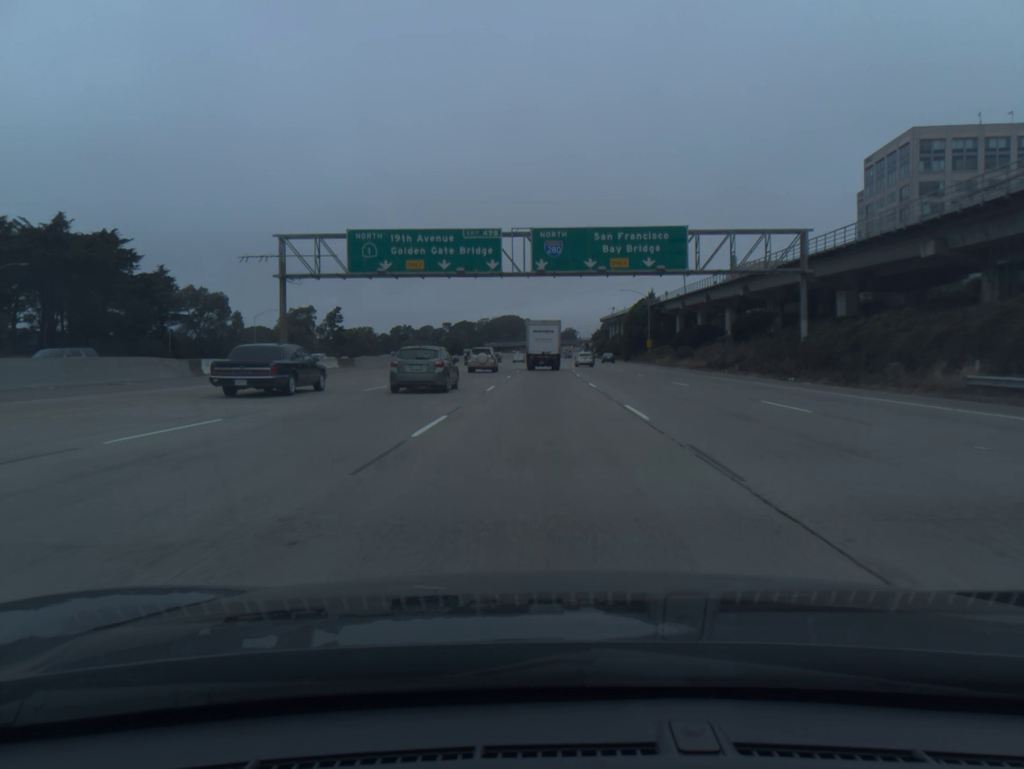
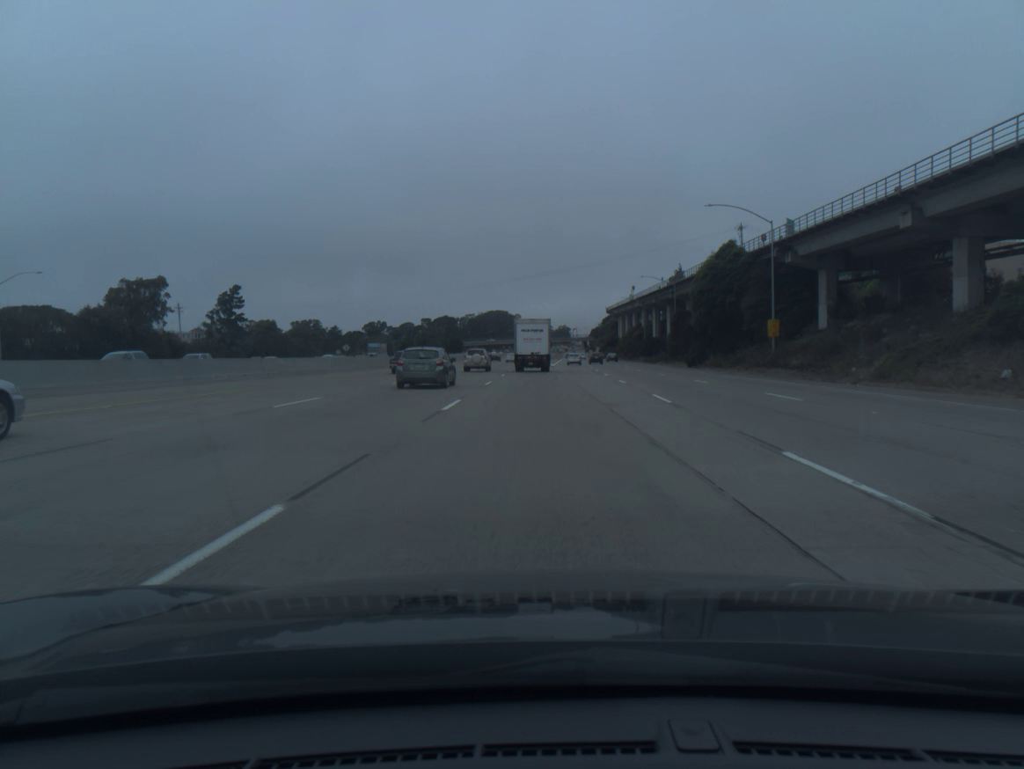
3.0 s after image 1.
(+0.6, +80.2) m; +1°
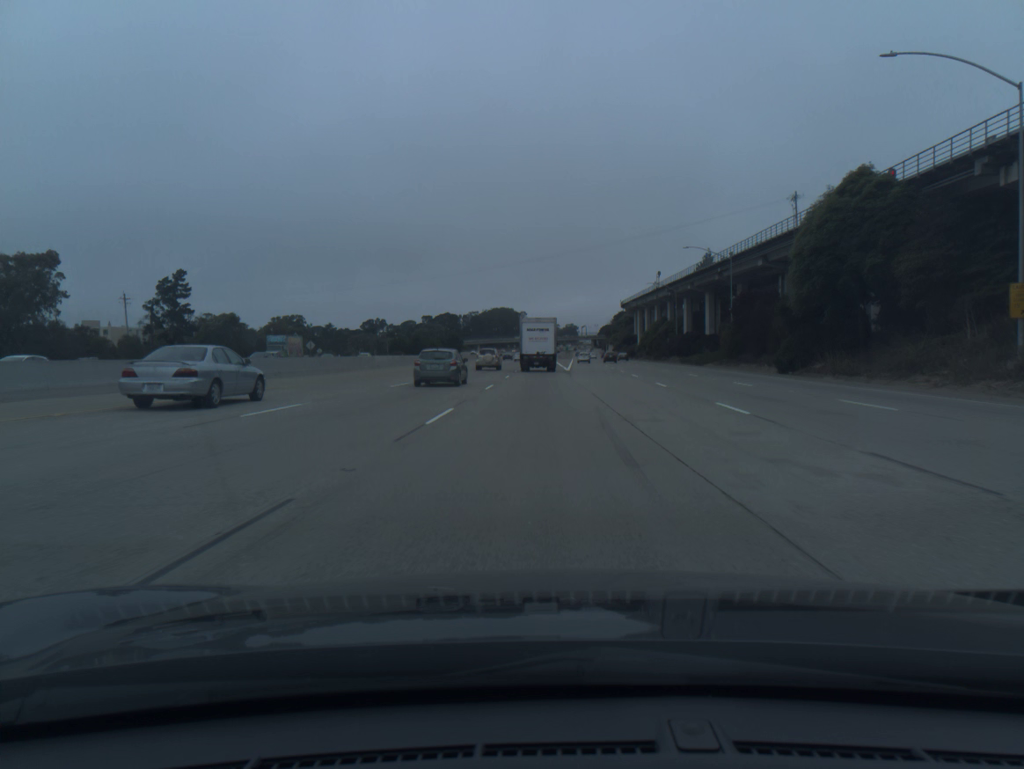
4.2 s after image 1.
(-0.2, +31.5) m; -1°
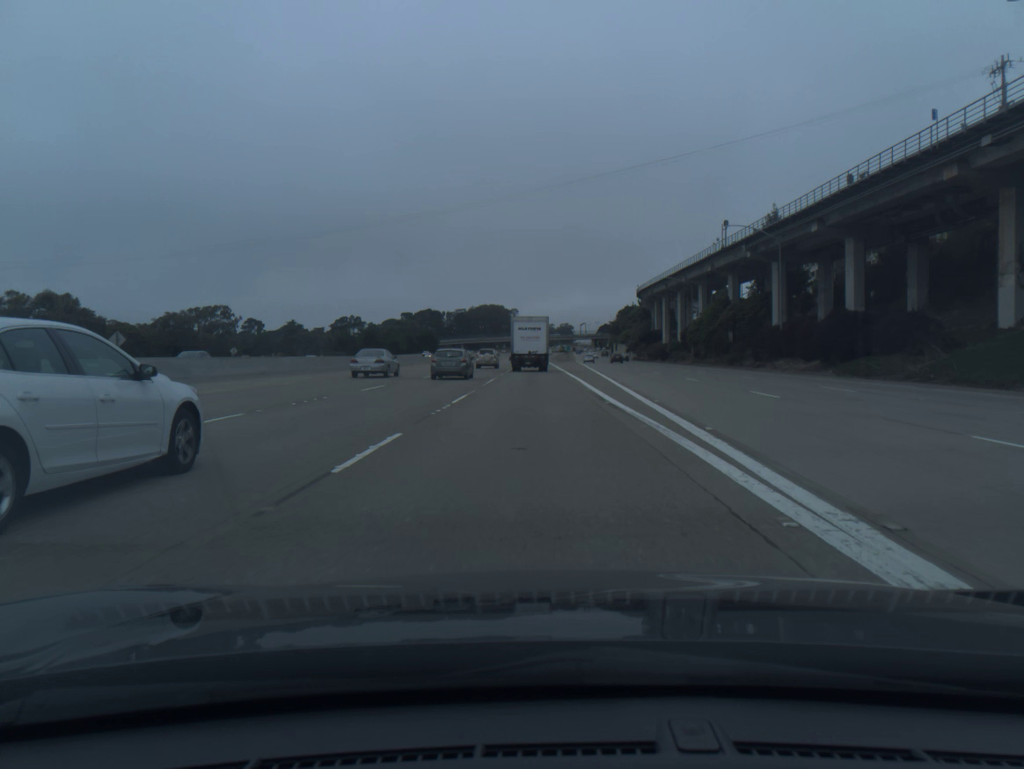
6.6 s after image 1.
(0.0, +62.5) m; 0°
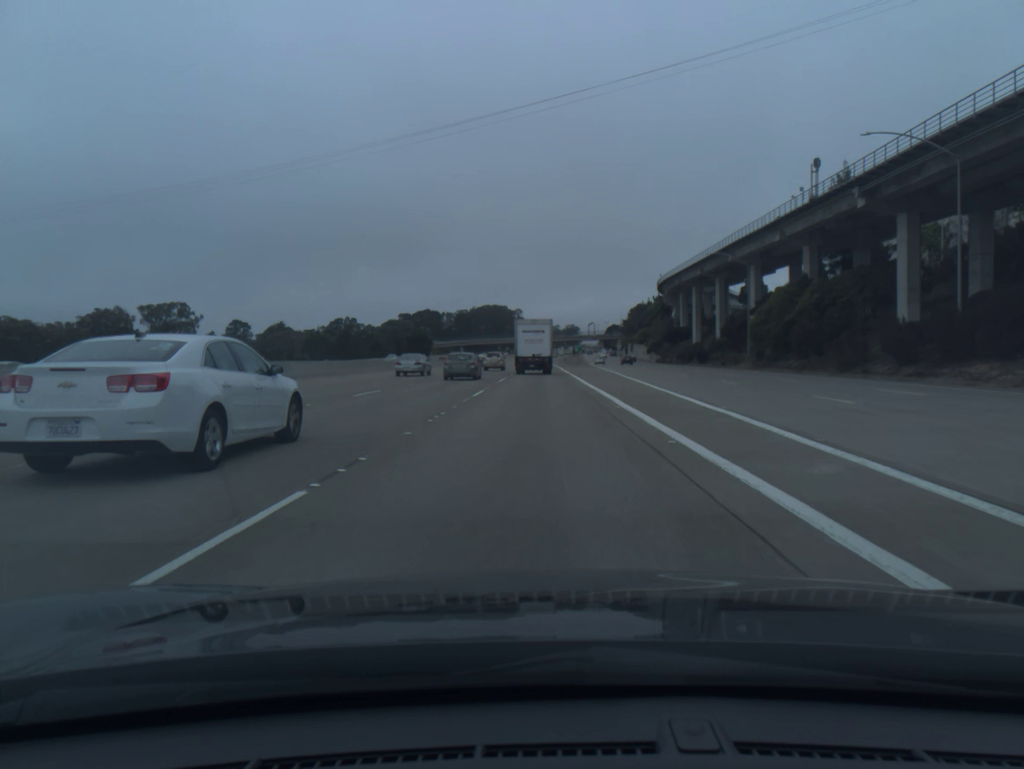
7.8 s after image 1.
(-0.1, +31.0) m; 0°
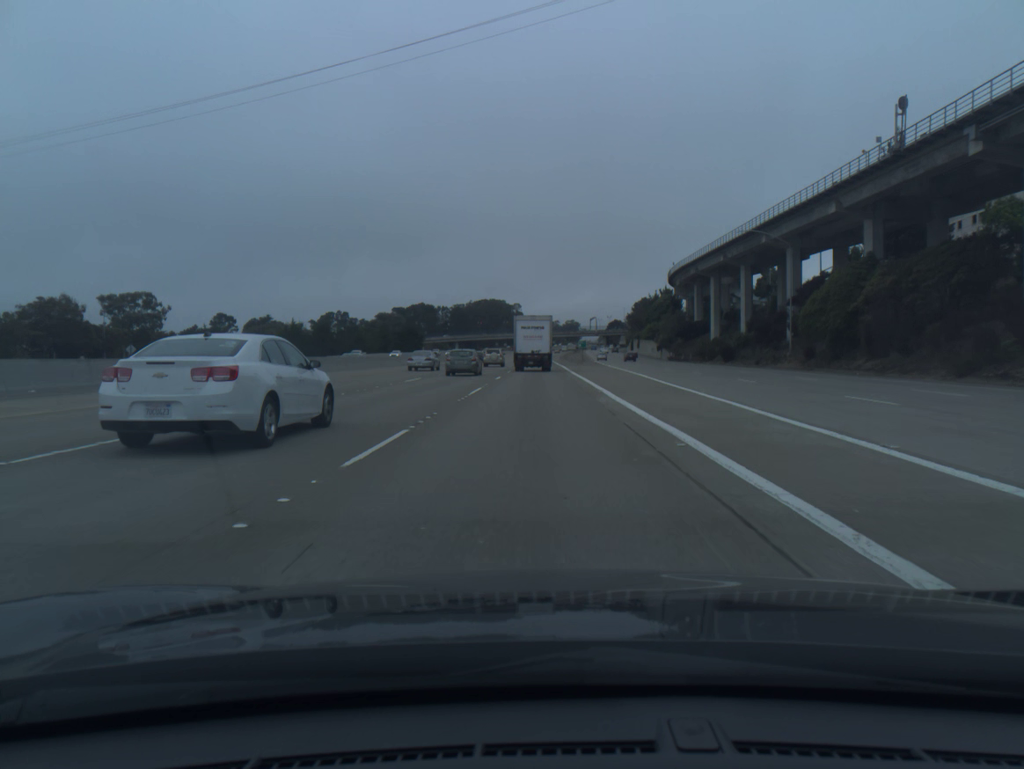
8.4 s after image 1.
(0.0, +15.4) m; 0°
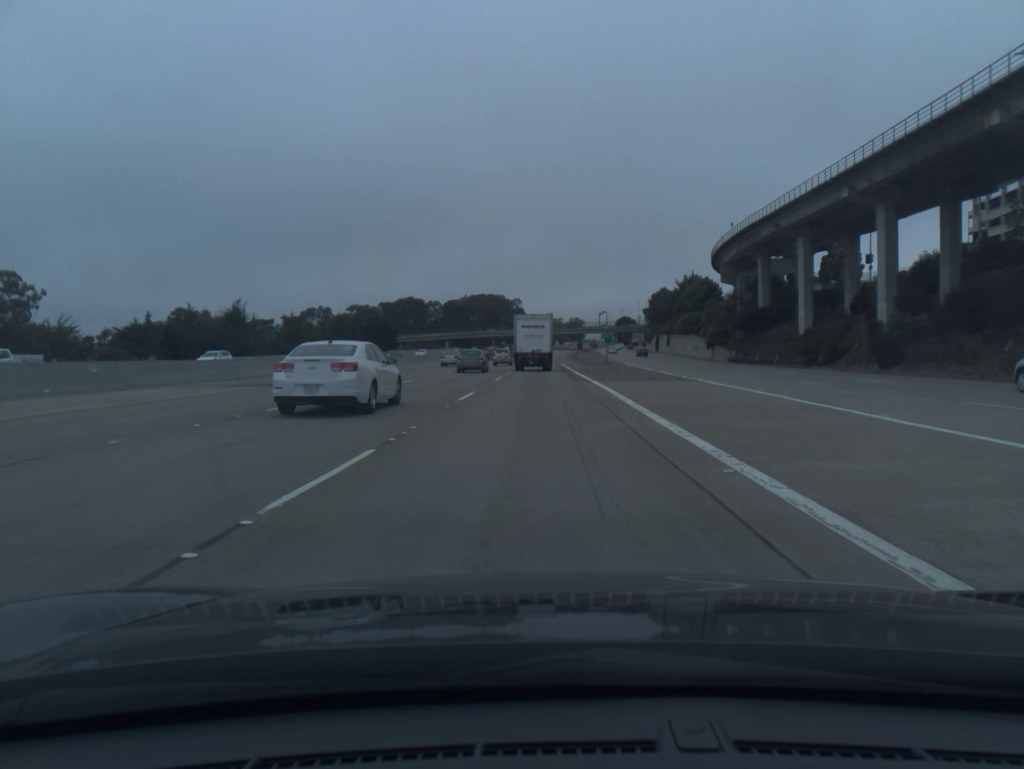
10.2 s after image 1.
(0.0, +46.0) m; 0°
